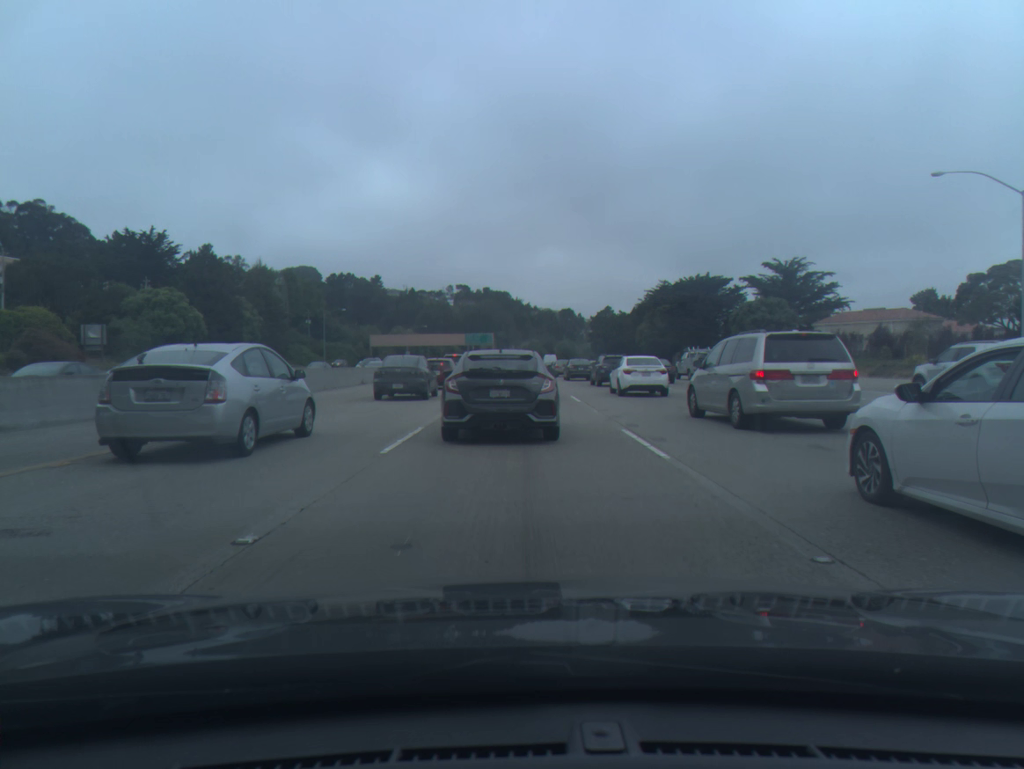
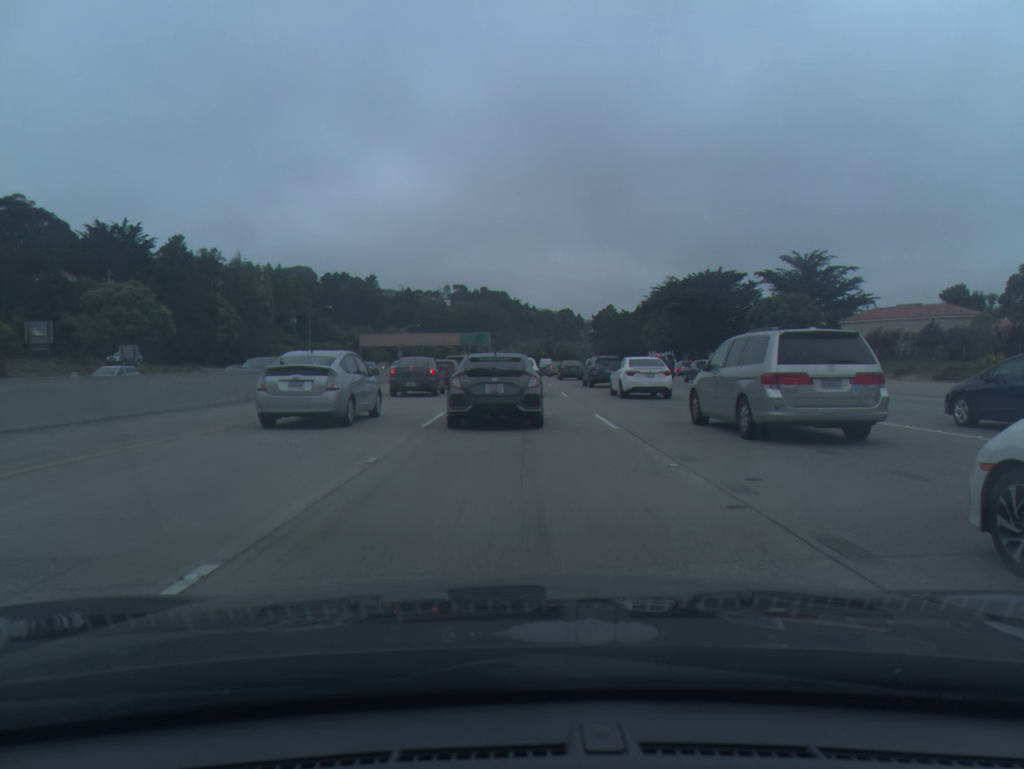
(0.0, +9.7) m; 0°
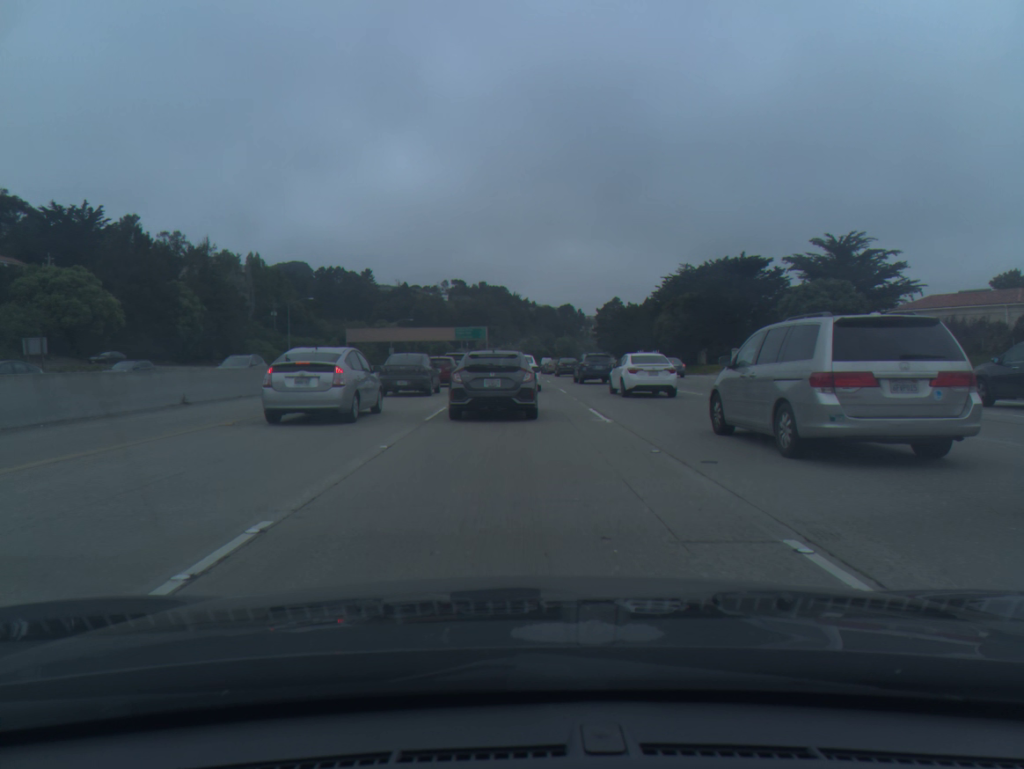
(0.0, +13.2) m; 0°
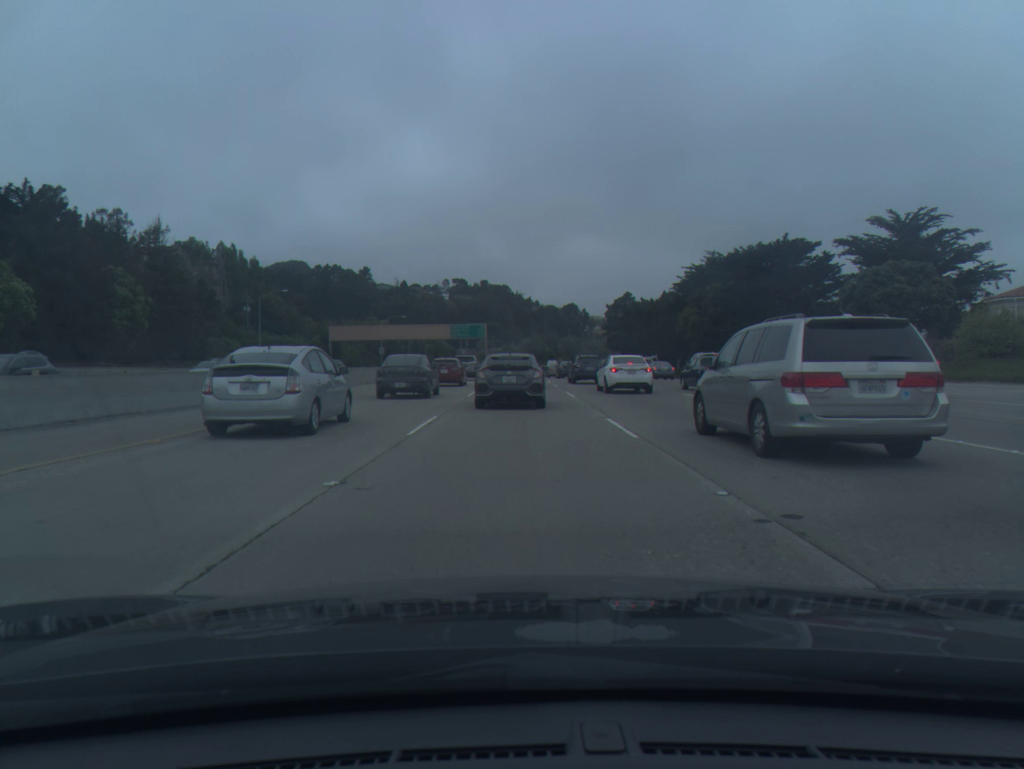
(-0.1, +17.5) m; 0°
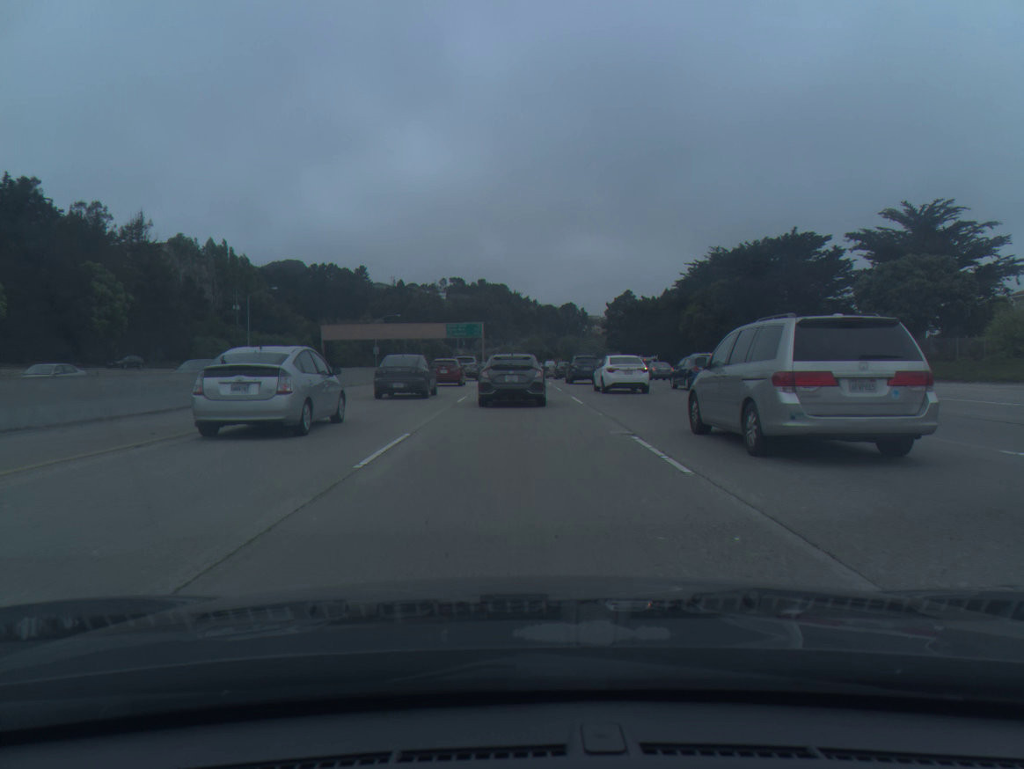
(0.0, +3.9) m; 0°
